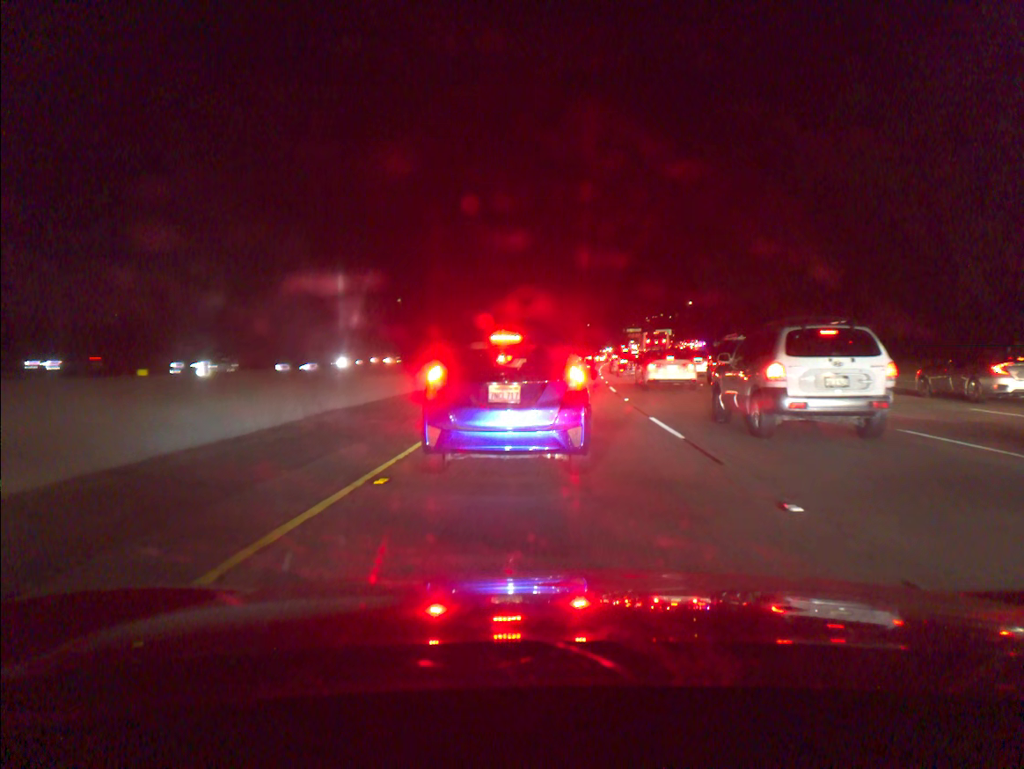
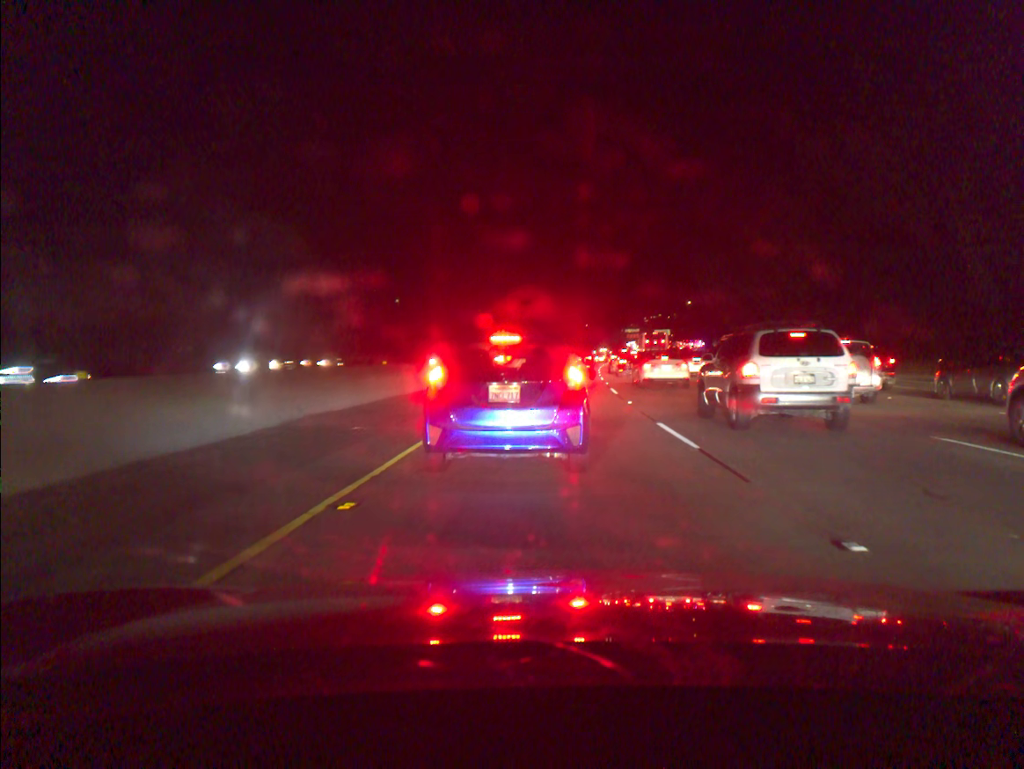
(0.0, +1.2) m; 0°
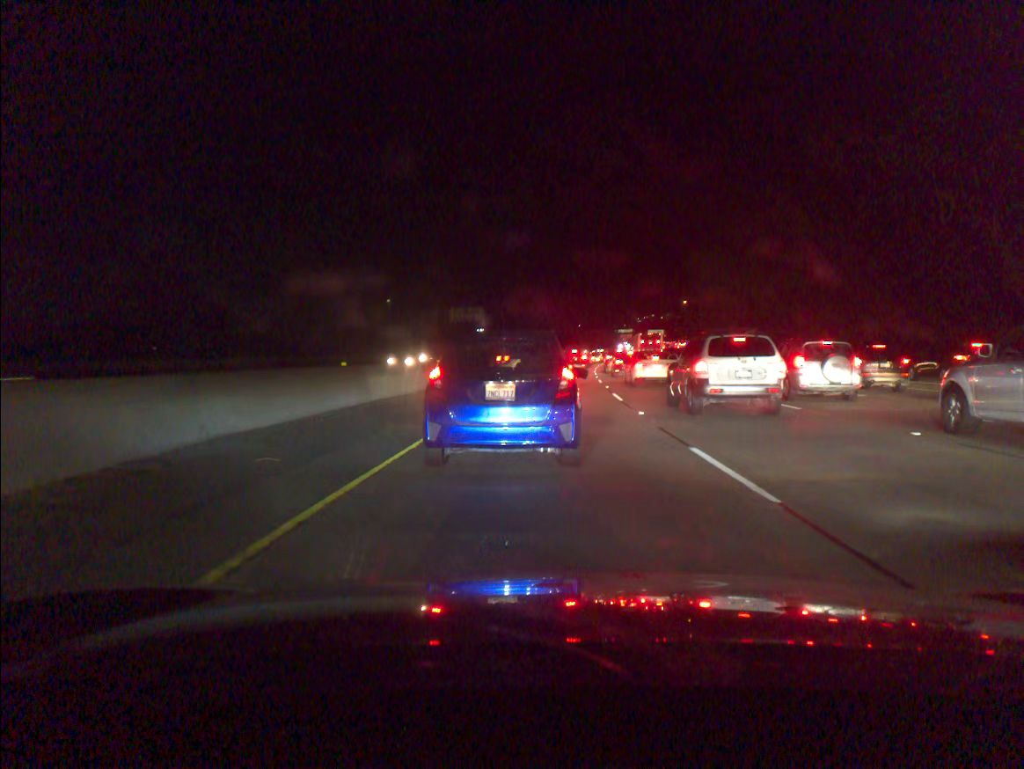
(0.0, +3.8) m; +1°
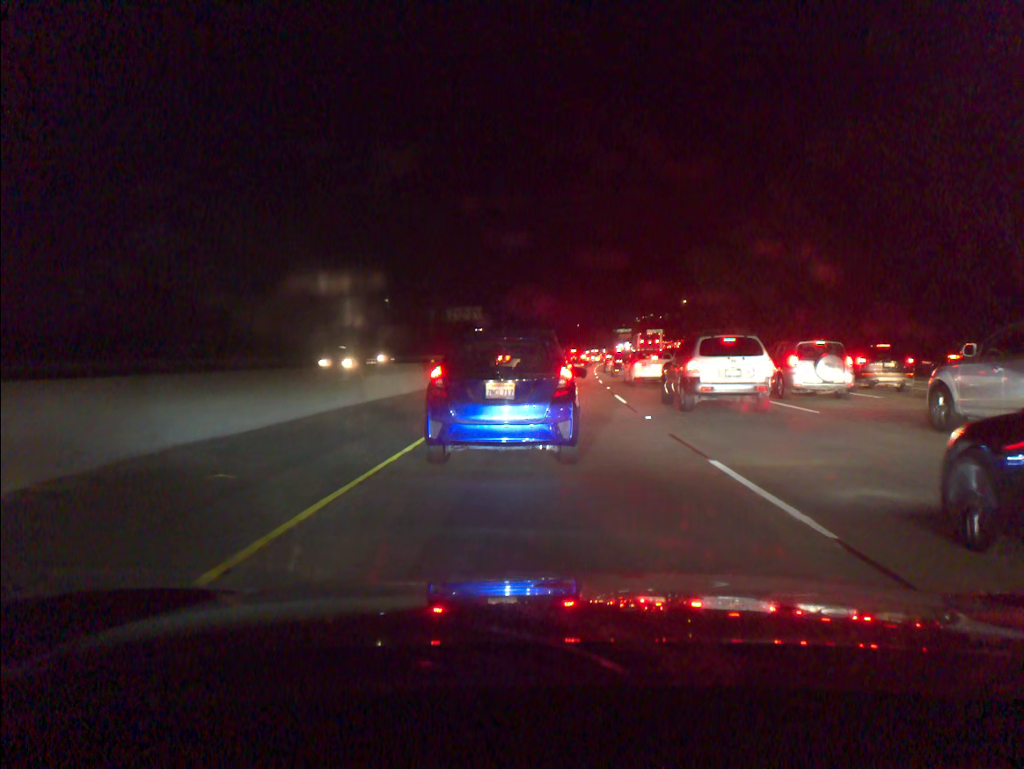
(0.0, +1.3) m; 0°
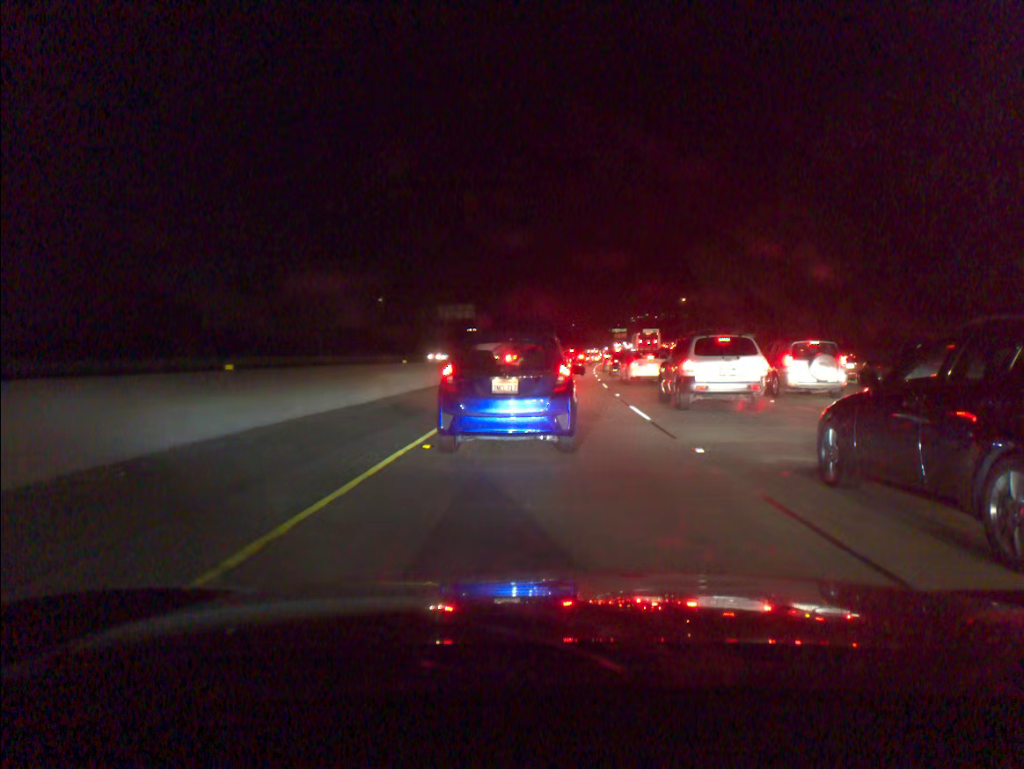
(0.0, +5.4) m; 0°
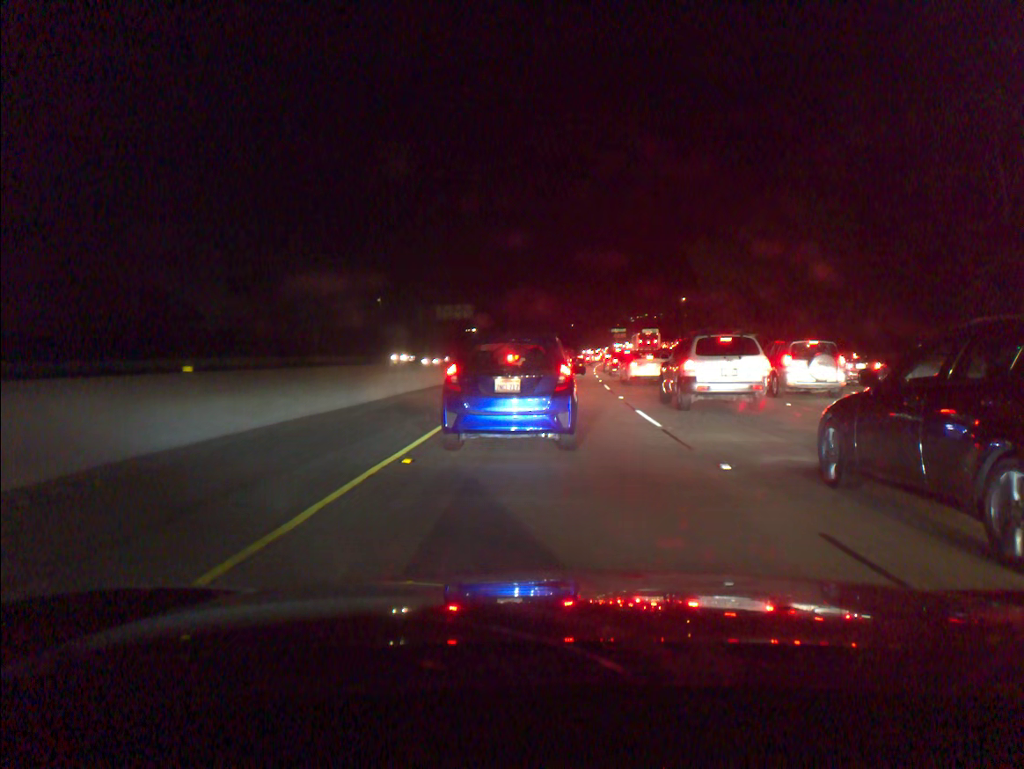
(0.0, +1.4) m; 0°
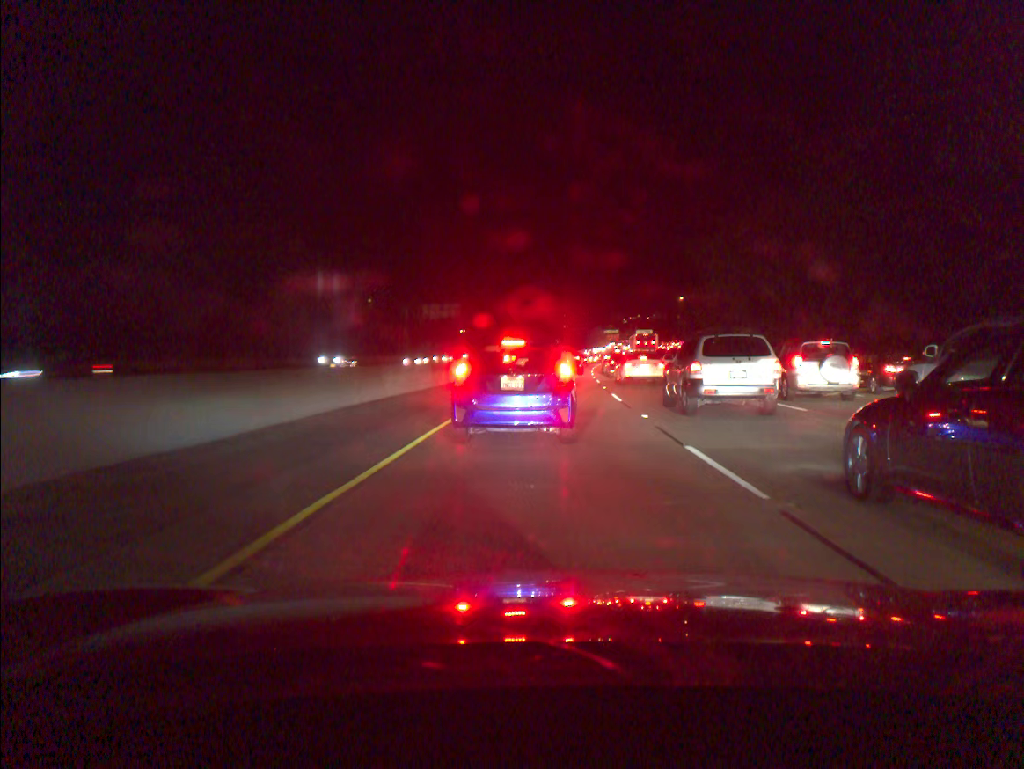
(+0.1, +6.7) m; +1°
